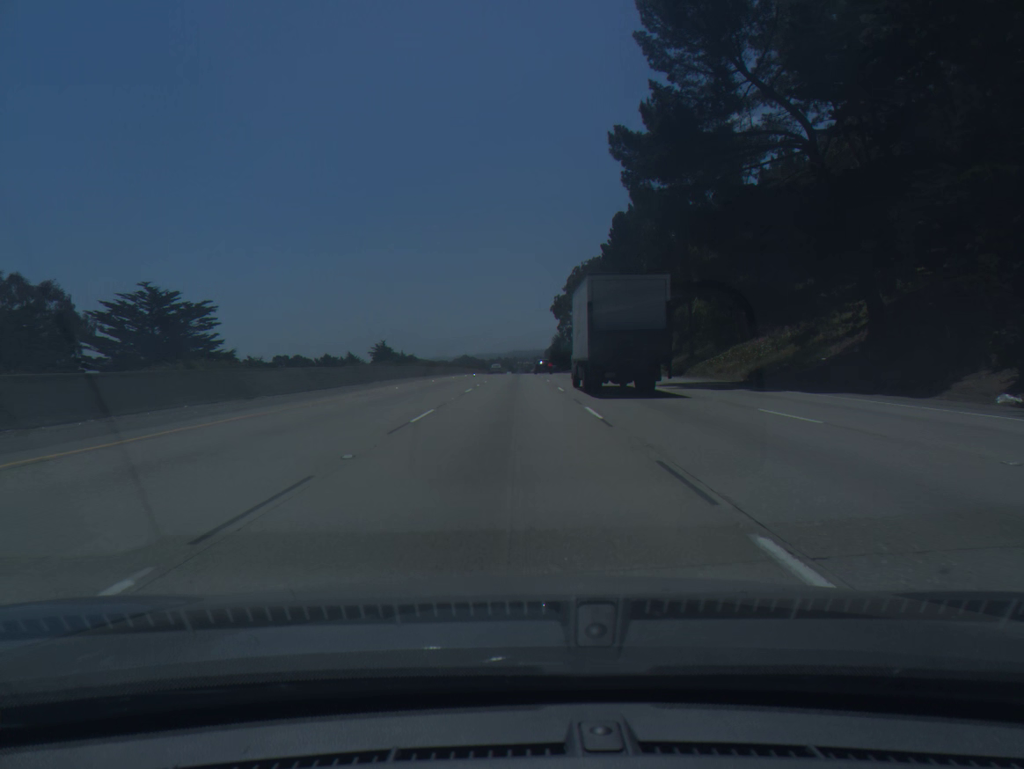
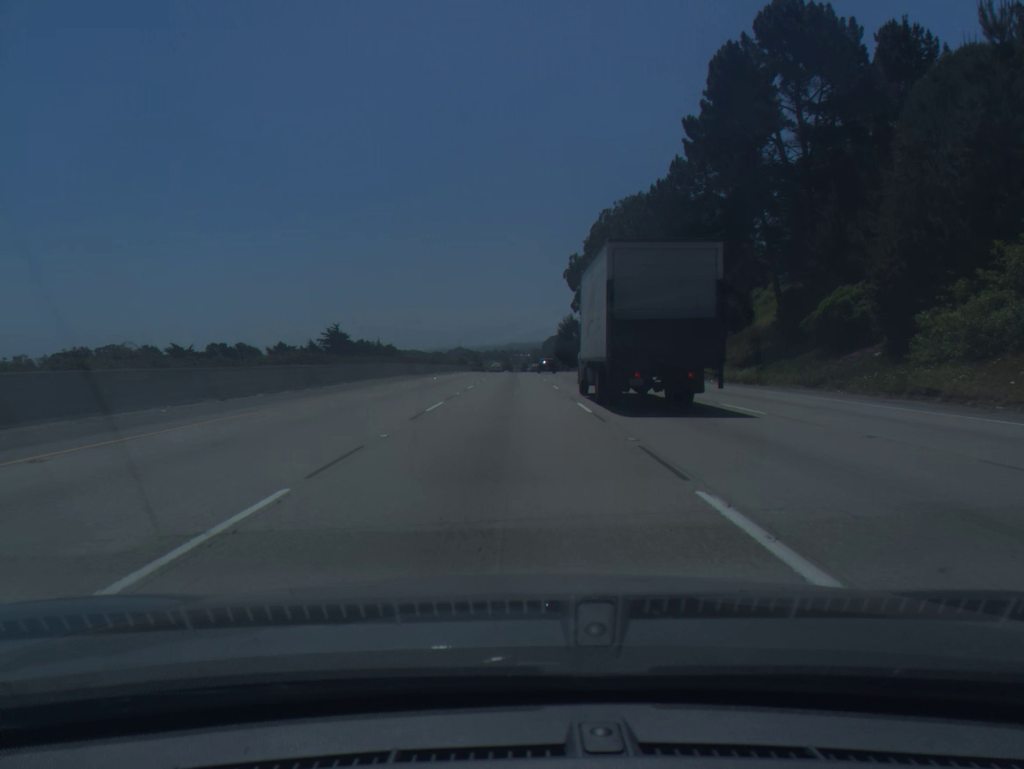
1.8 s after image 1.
(+0.2, +55.4) m; 0°
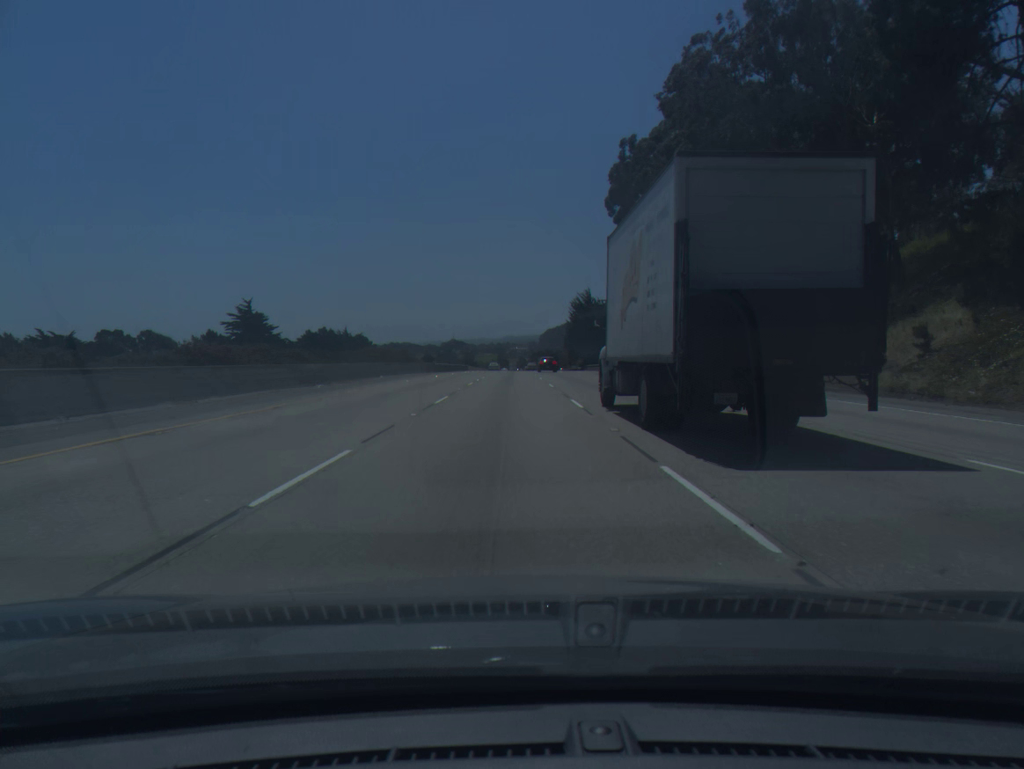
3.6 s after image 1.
(0.0, +55.4) m; 0°
